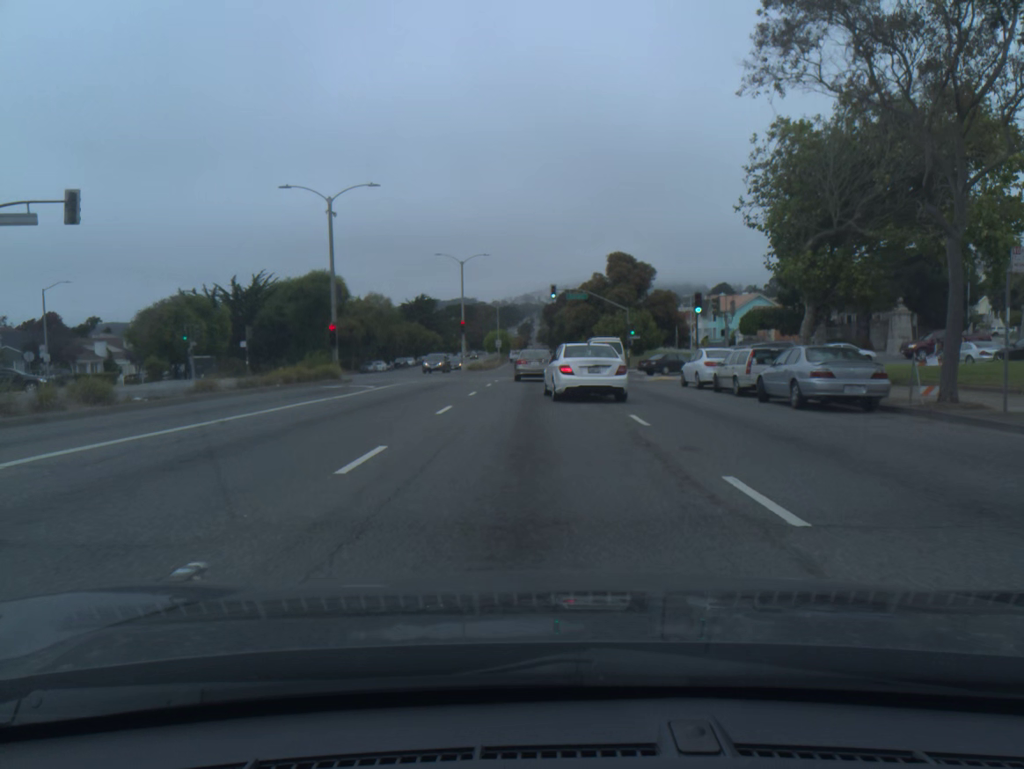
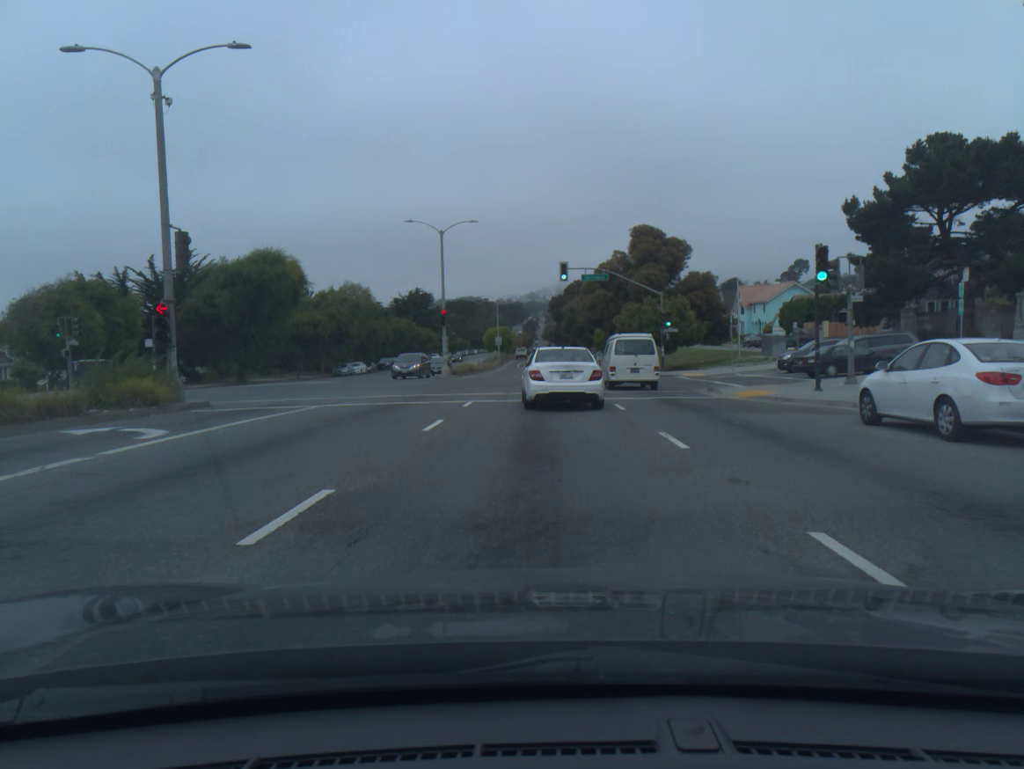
(-0.1, +17.0) m; 0°
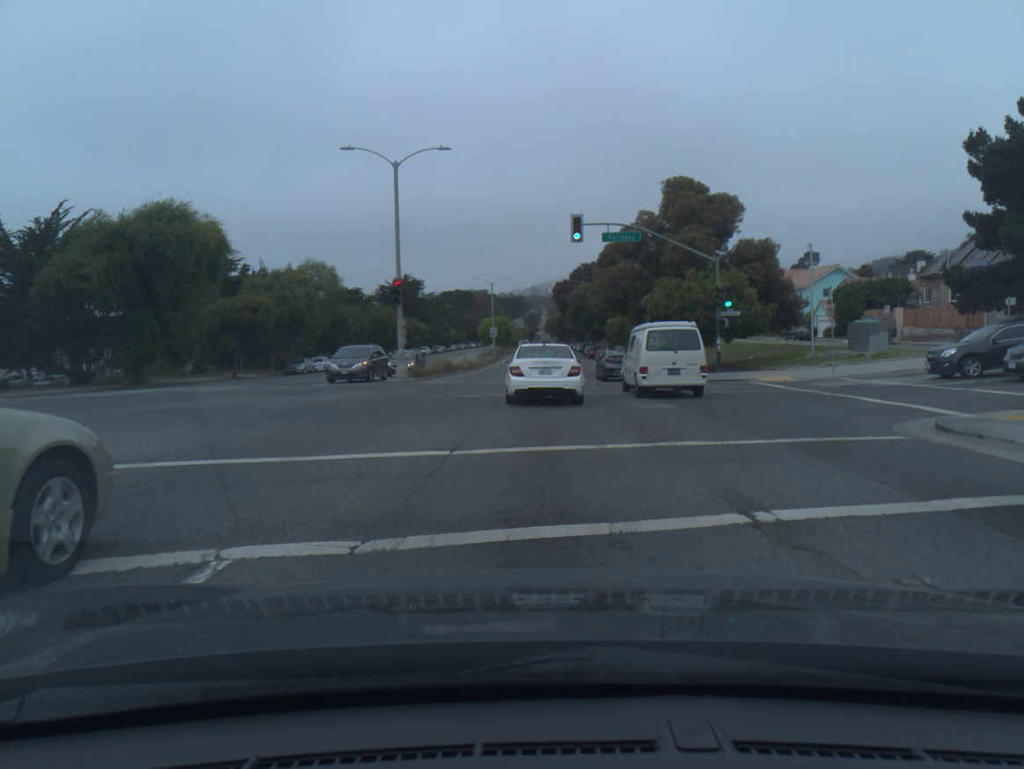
(0.0, +16.3) m; 0°
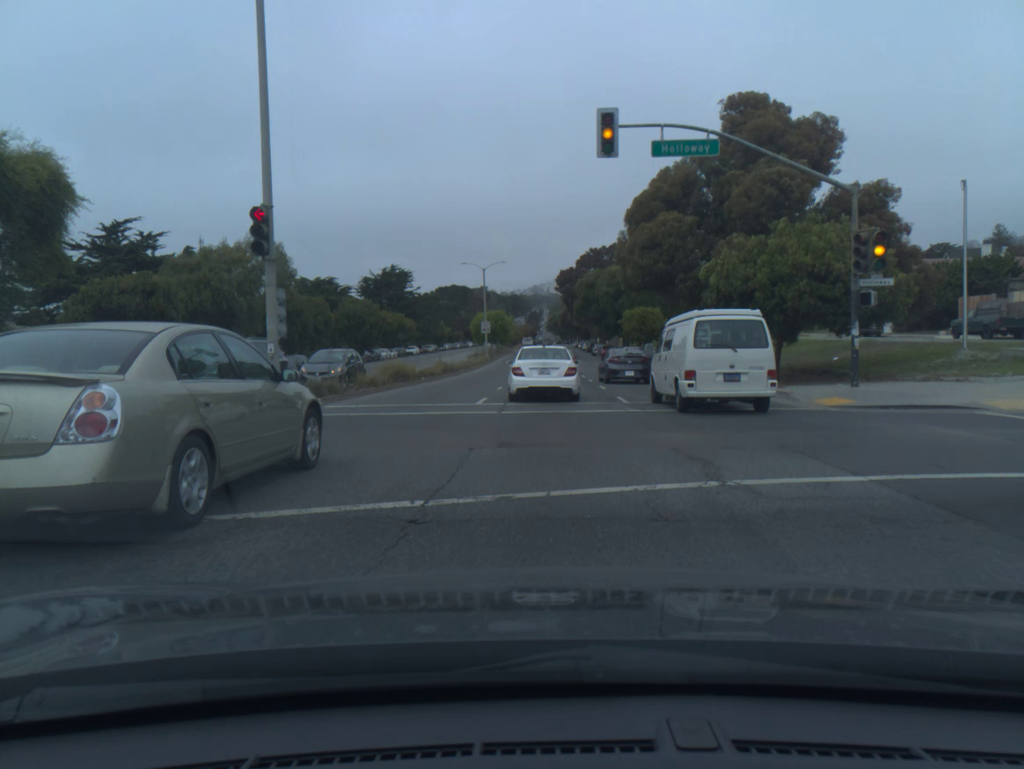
(0.0, +16.4) m; 0°
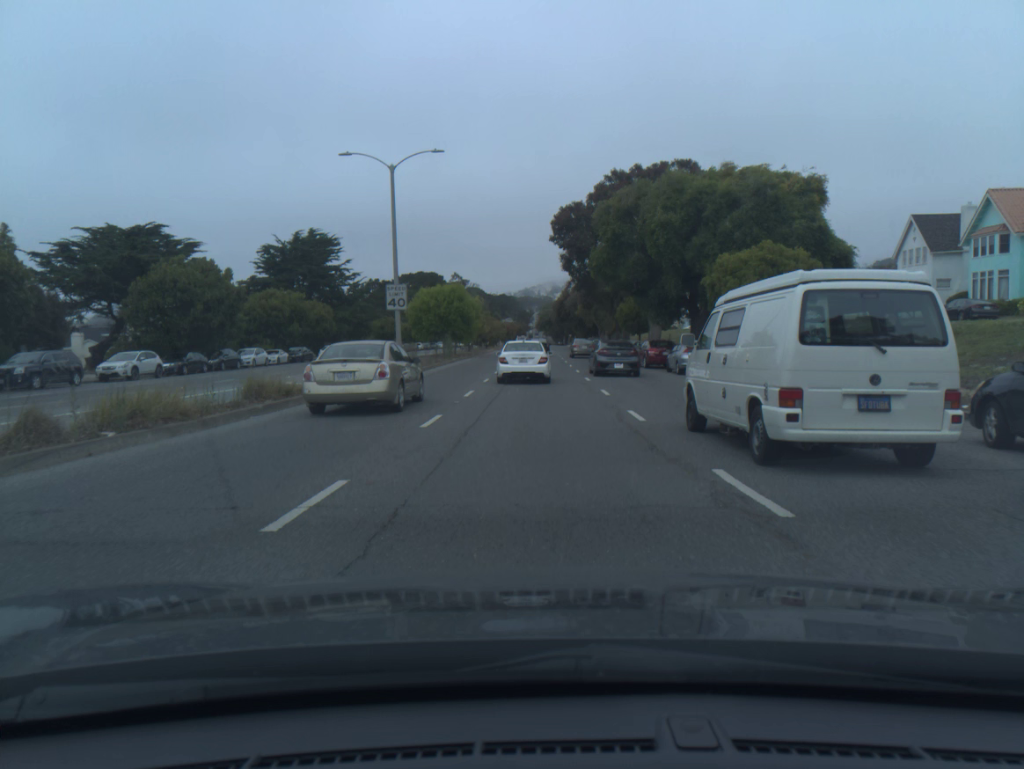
(+0.5, +43.2) m; +1°
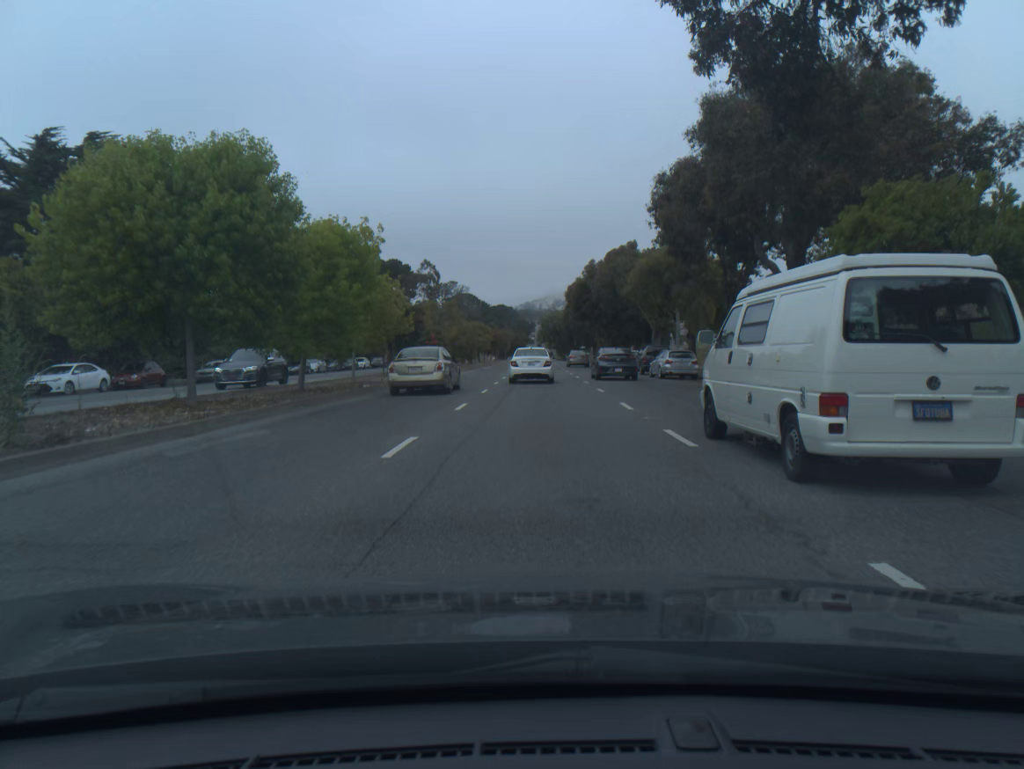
(-0.3, +47.4) m; 0°
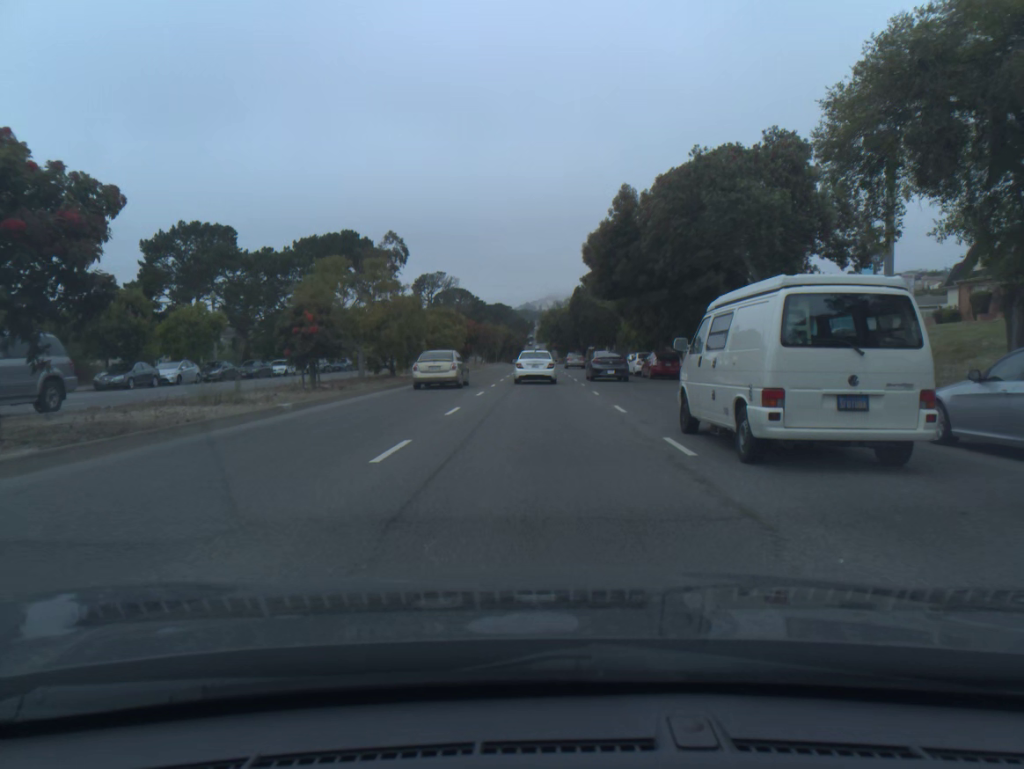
(+0.1, +29.2) m; 0°
